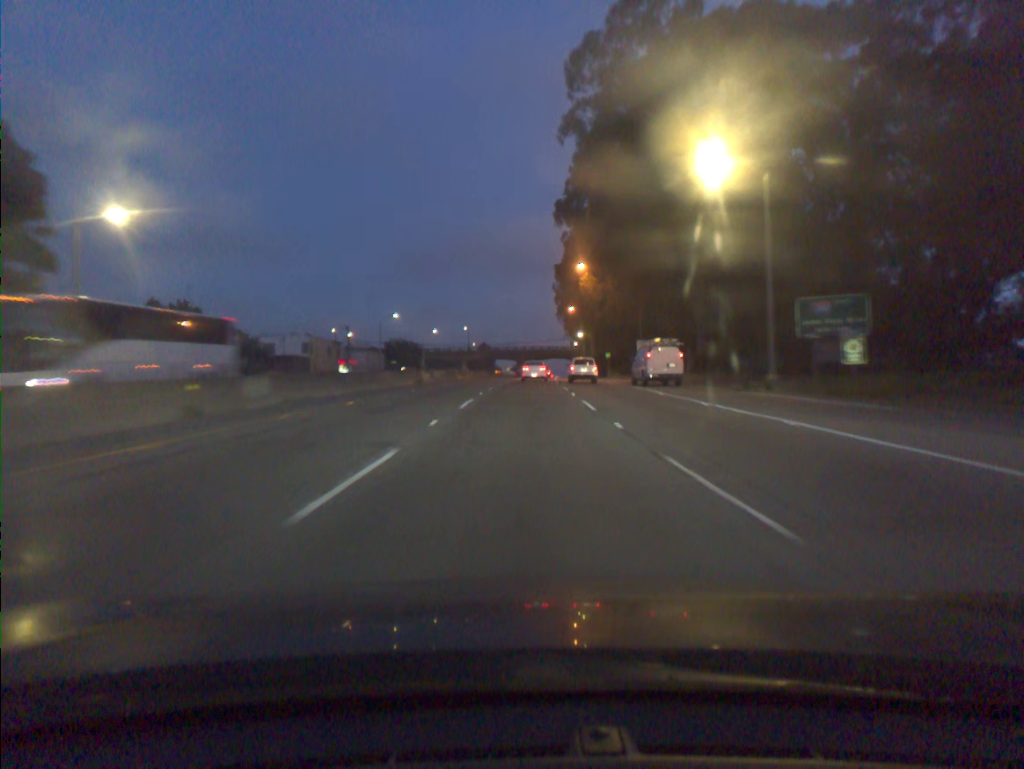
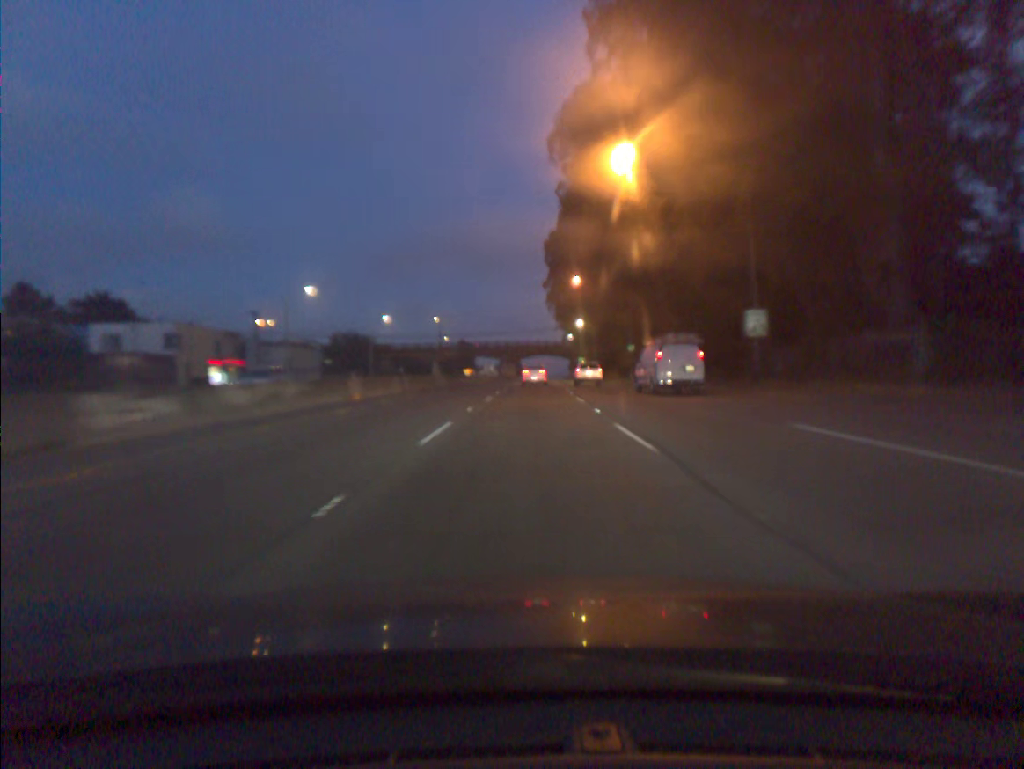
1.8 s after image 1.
(+0.5, +38.5) m; +1°
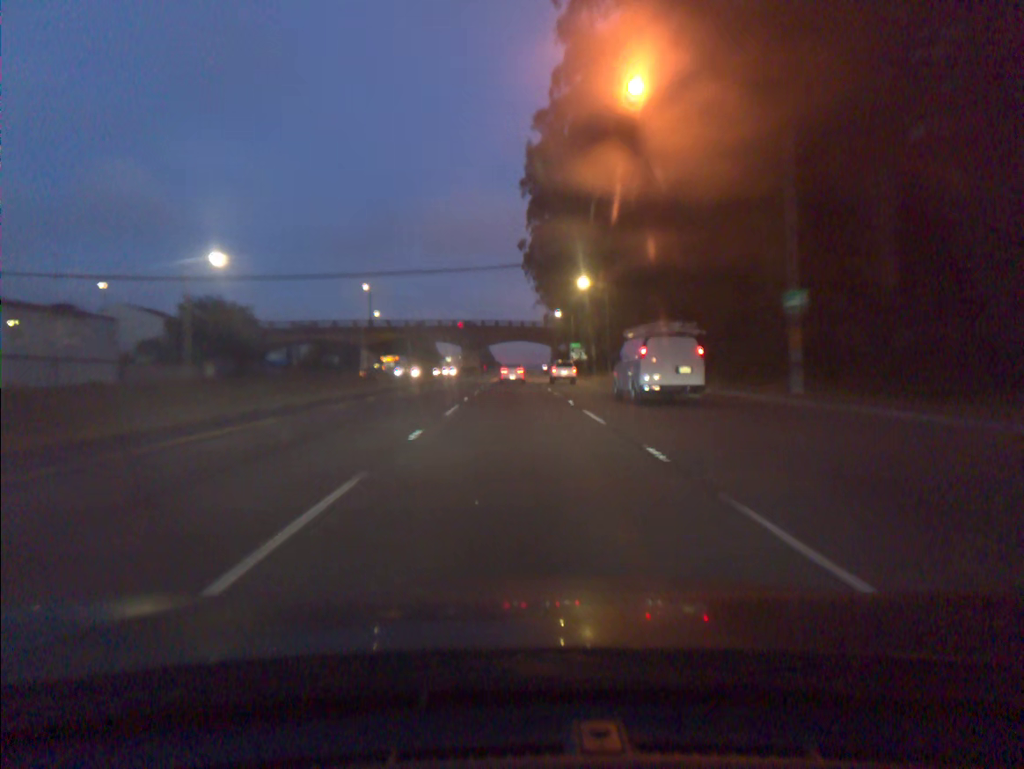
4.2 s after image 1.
(+1.0, +52.6) m; +2°
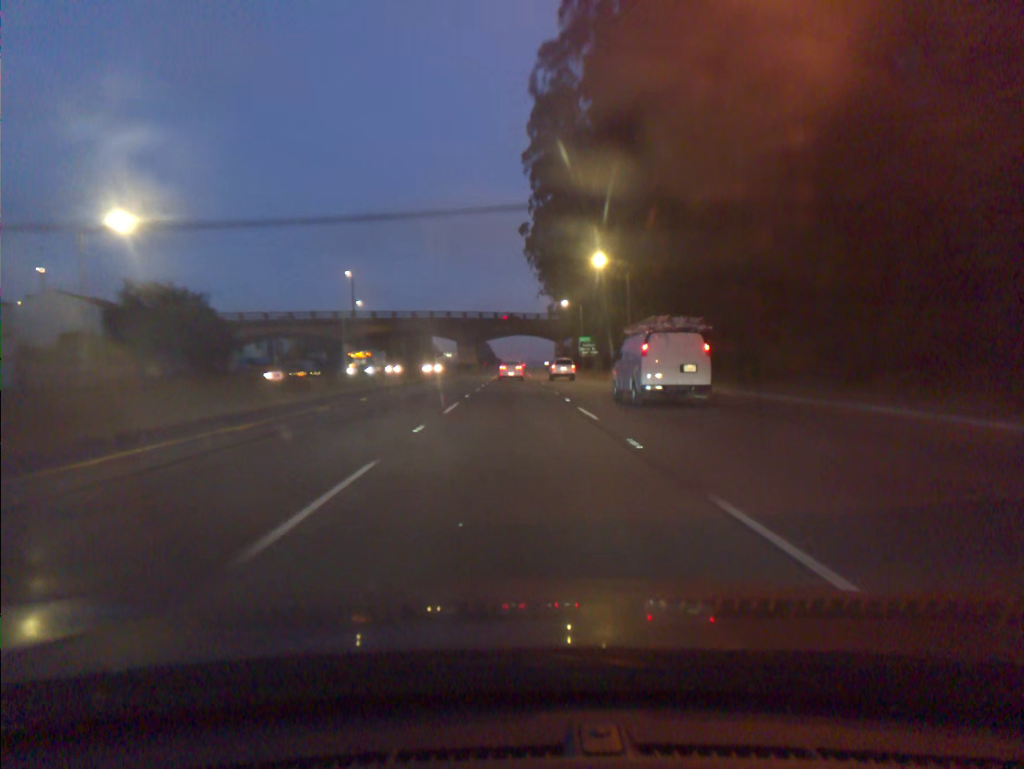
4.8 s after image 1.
(0.0, +13.4) m; 0°
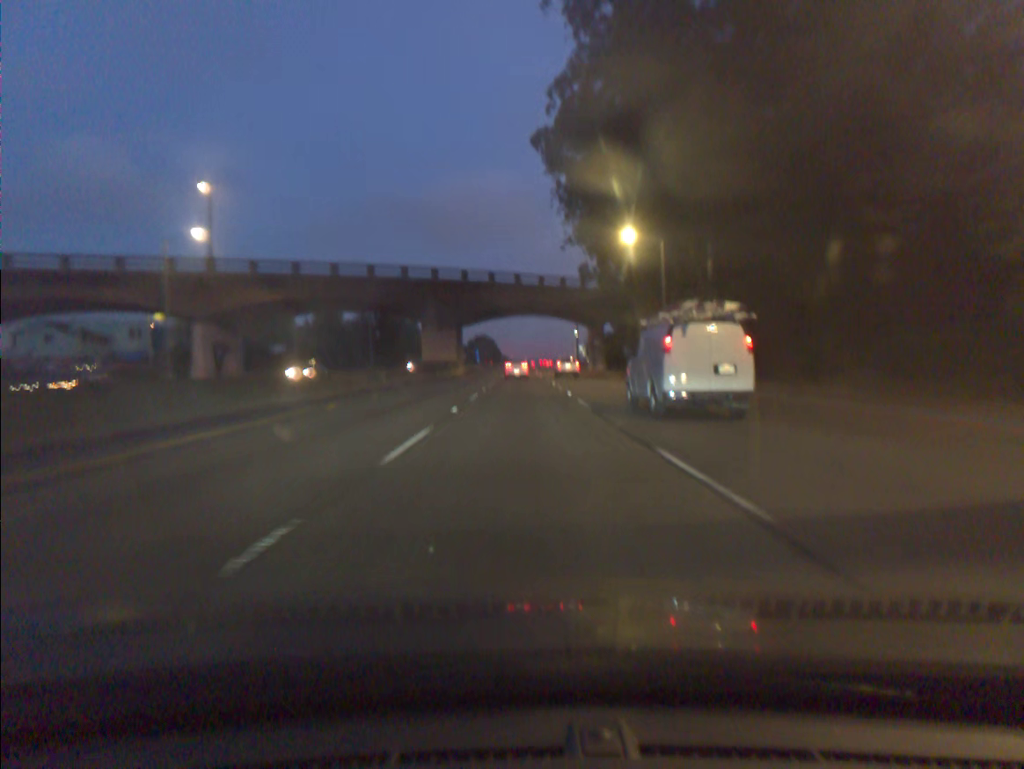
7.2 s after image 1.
(-0.3, +54.2) m; 0°
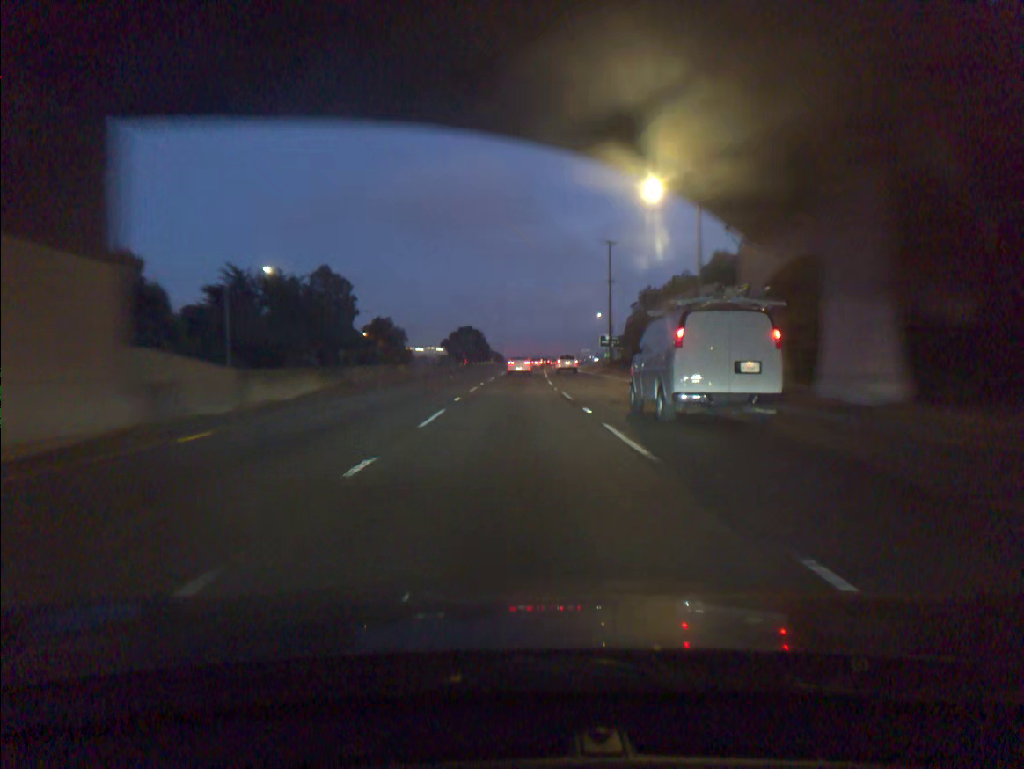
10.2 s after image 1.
(+0.1, +69.5) m; 0°
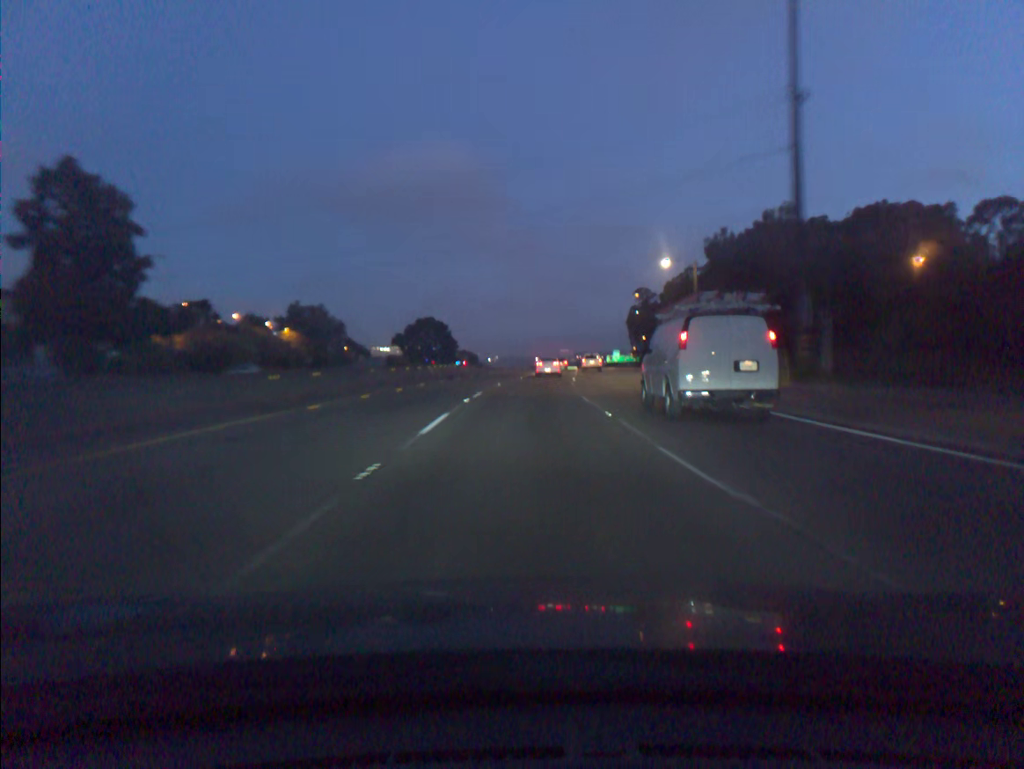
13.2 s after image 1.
(+0.6, +70.1) m; +2°
